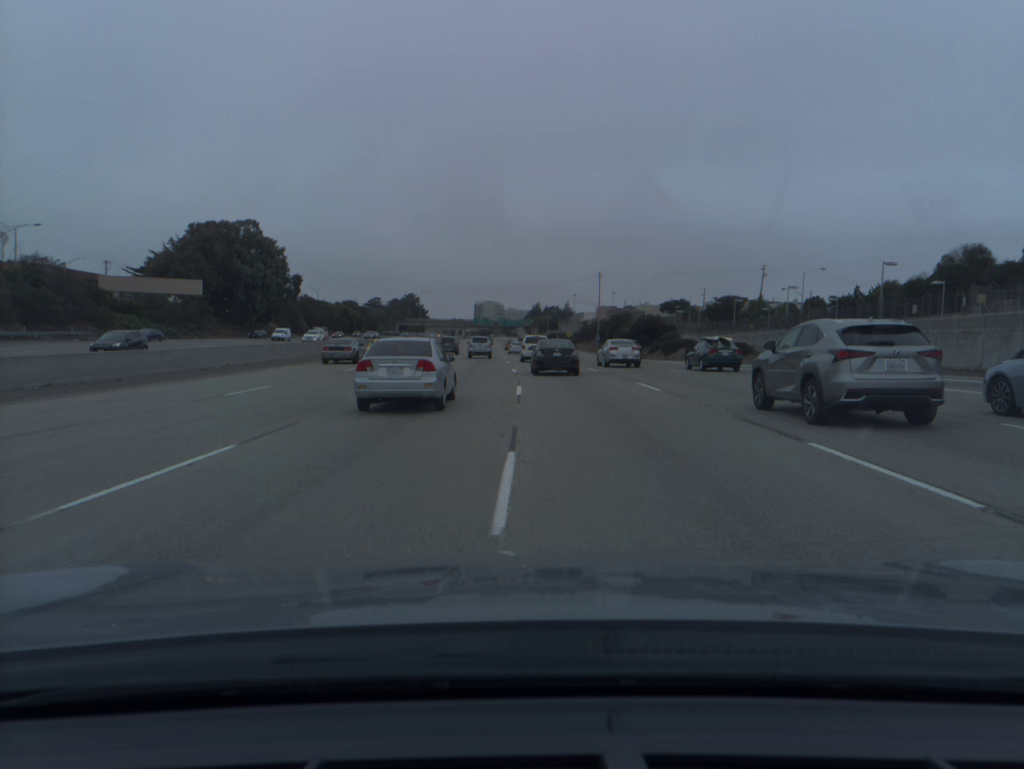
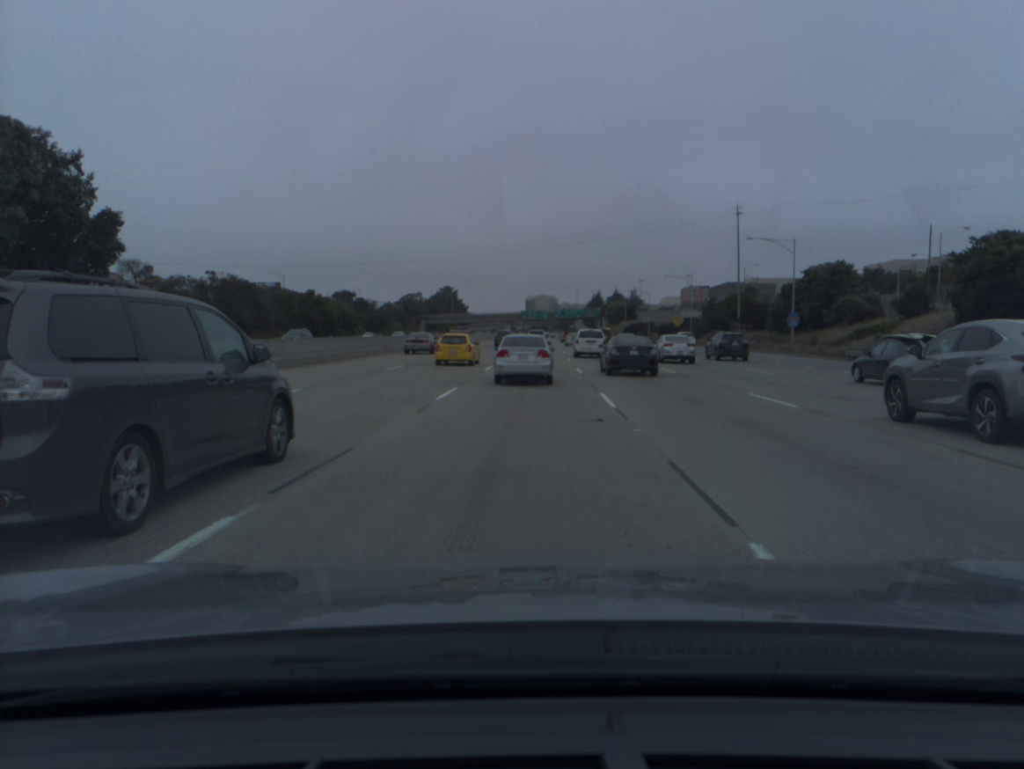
(-3.9, +90.1) m; -4°
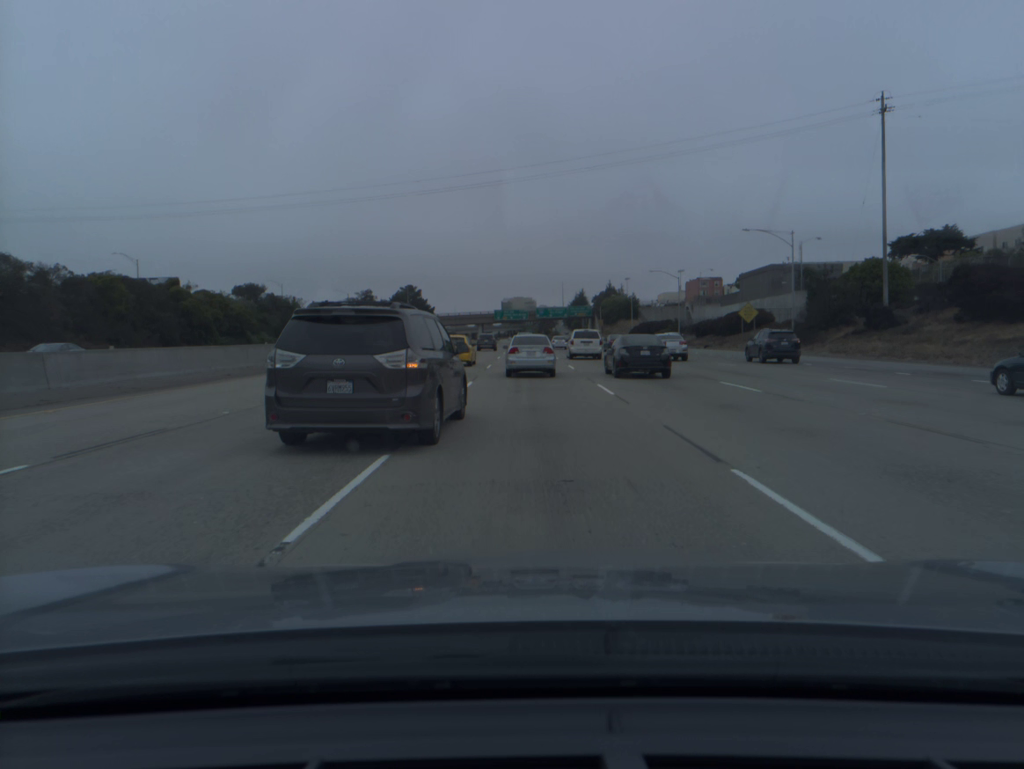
(+0.7, +53.5) m; +2°
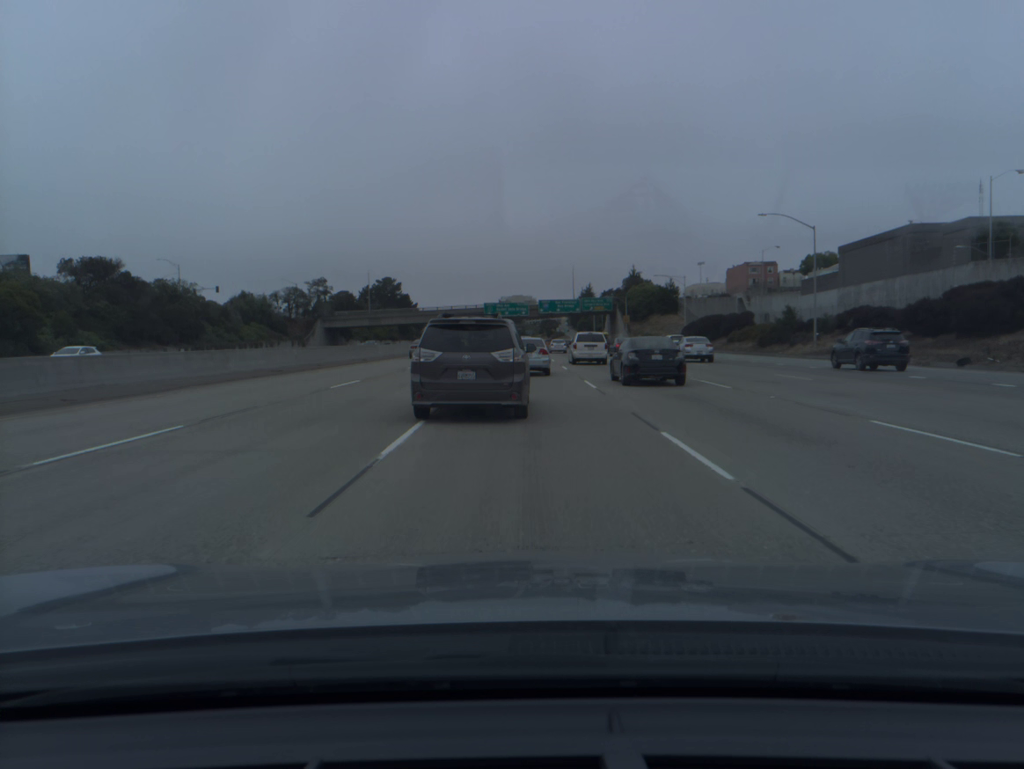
(+0.2, +53.6) m; 0°
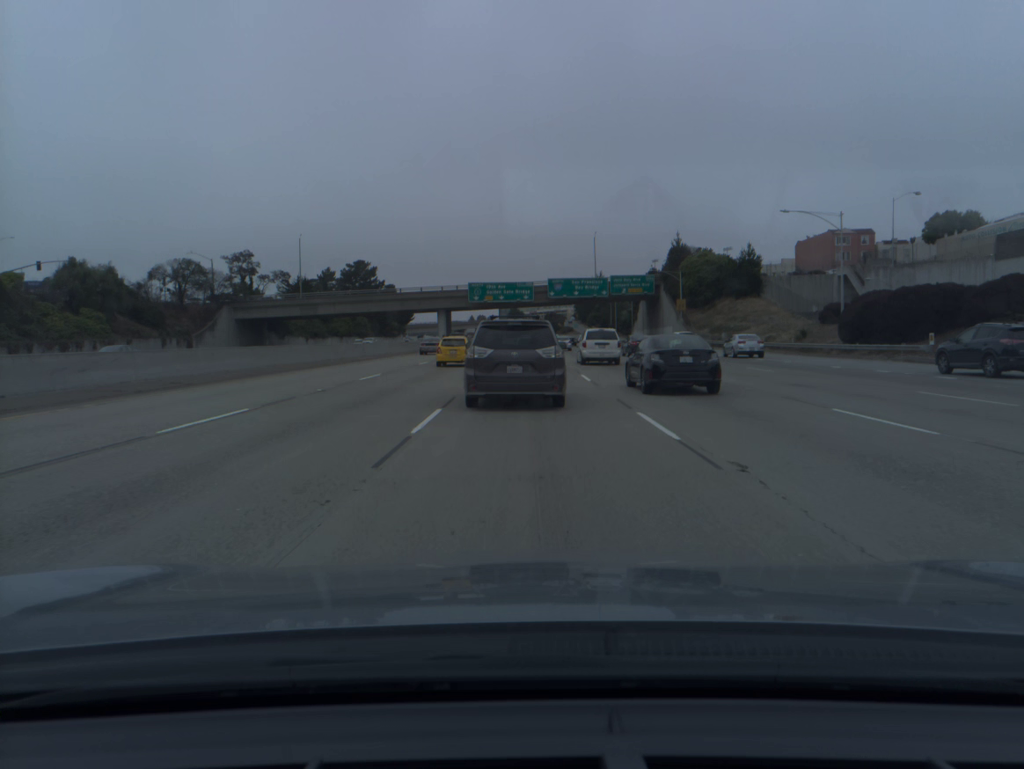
(-0.1, +53.7) m; 0°
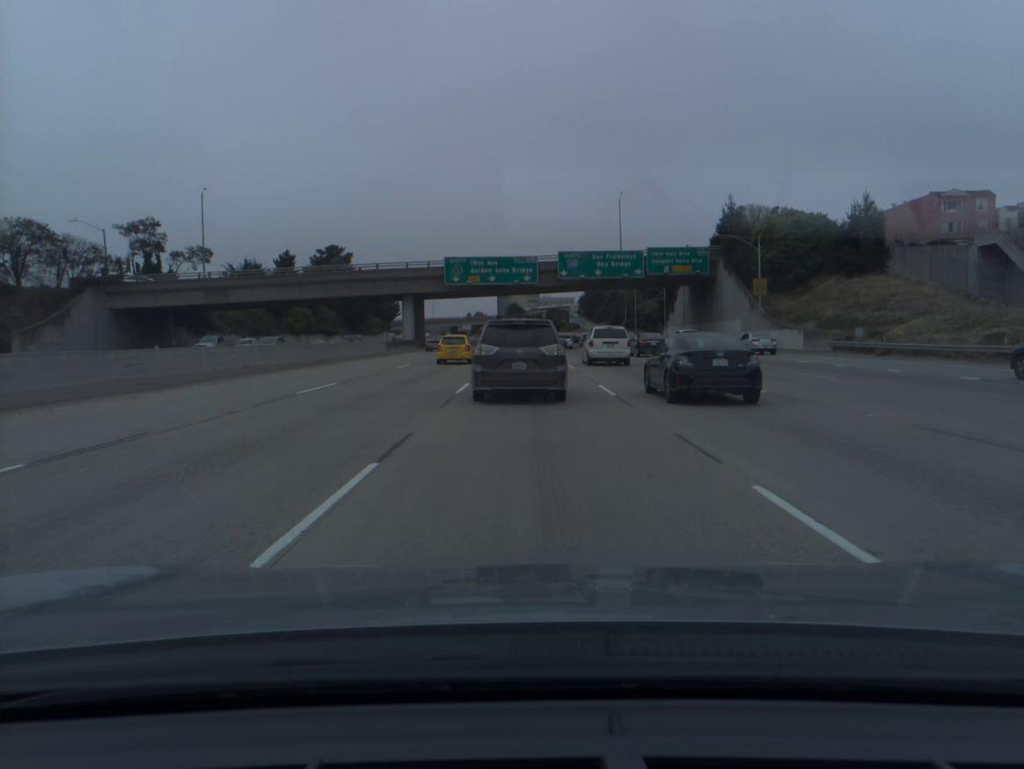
(0.0, +35.6) m; 0°
